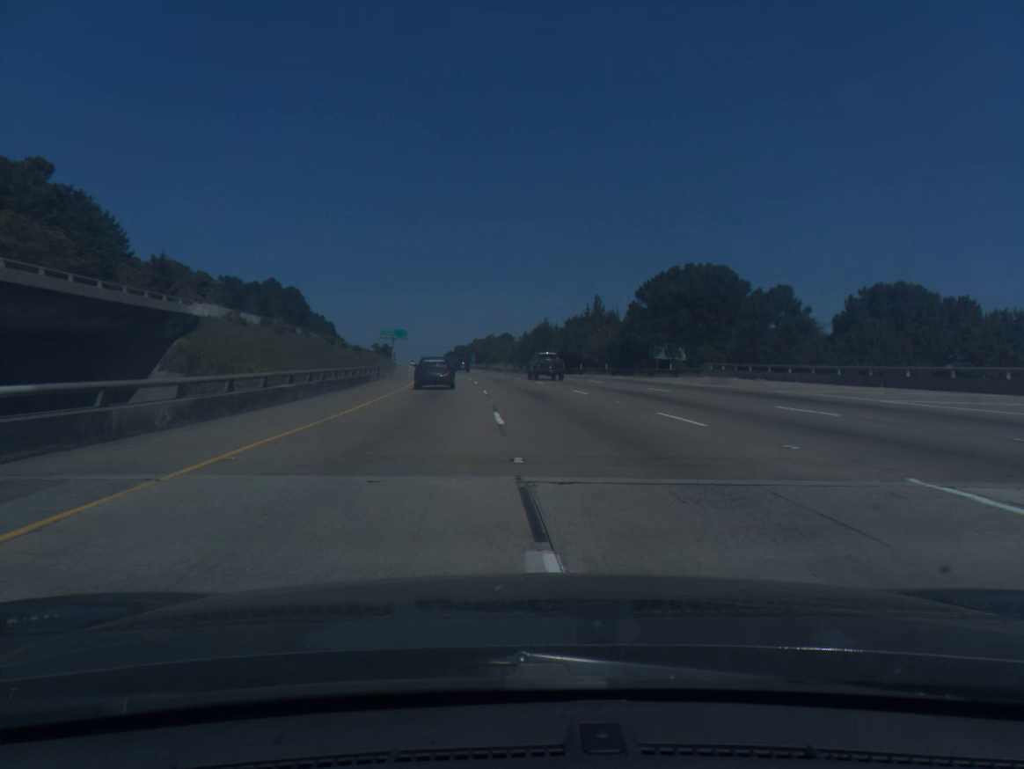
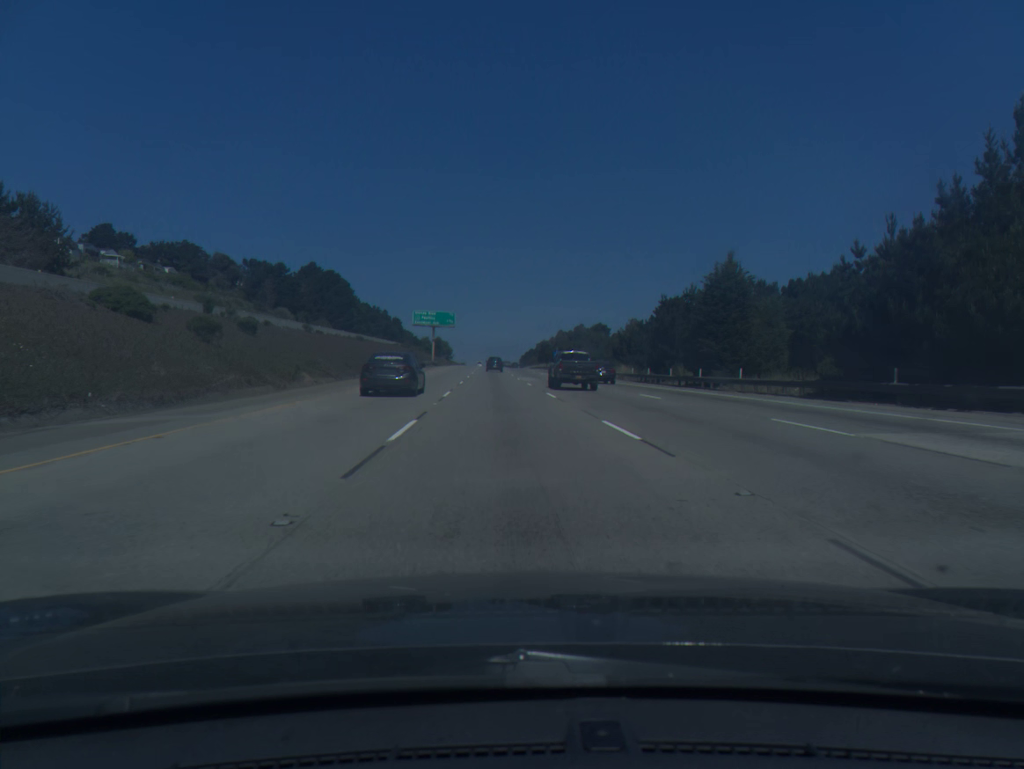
(-3.9, +71.1) m; -6°
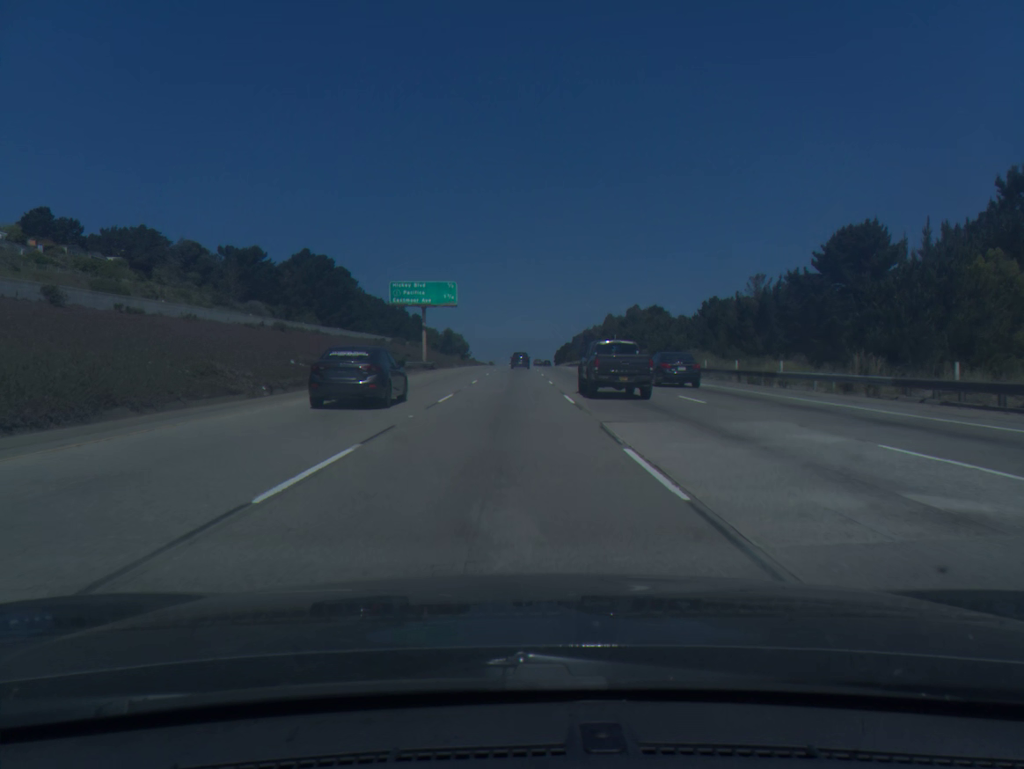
(-1.1, +48.5) m; -2°
